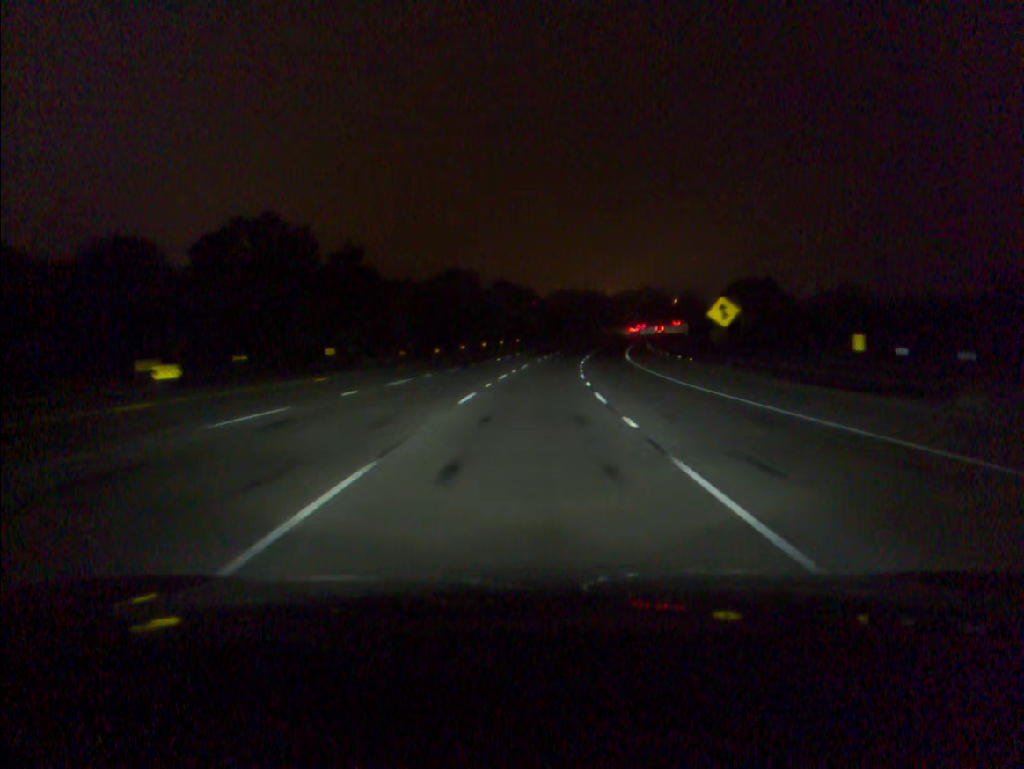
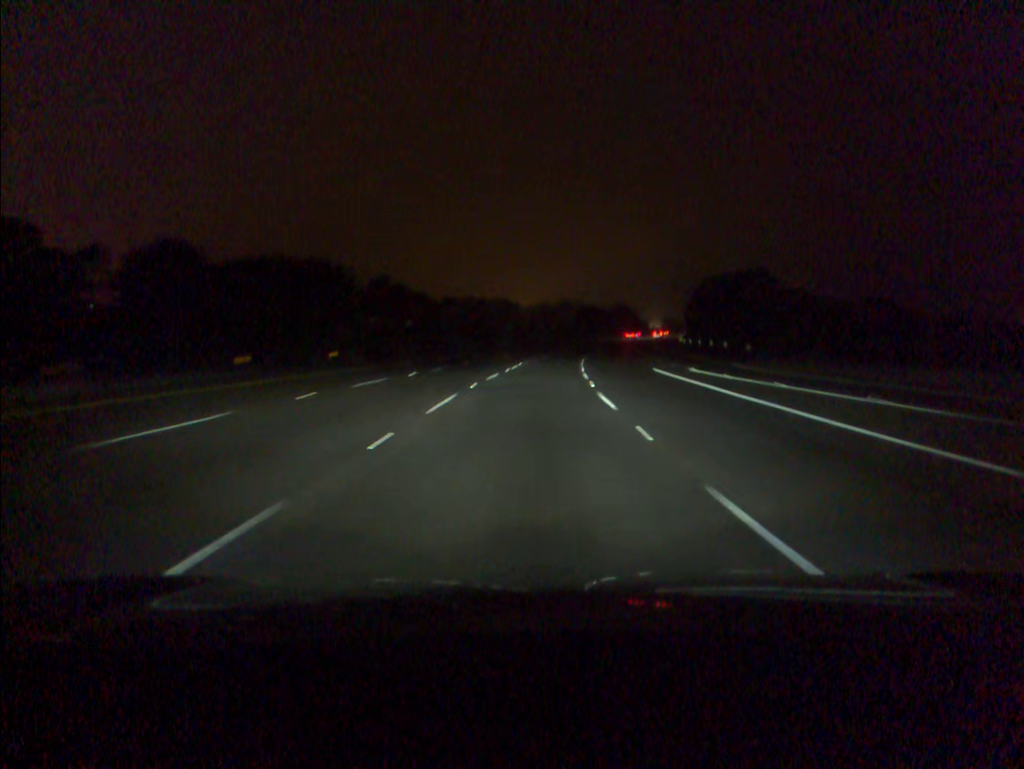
(+4.5, +74.6) m; +7°
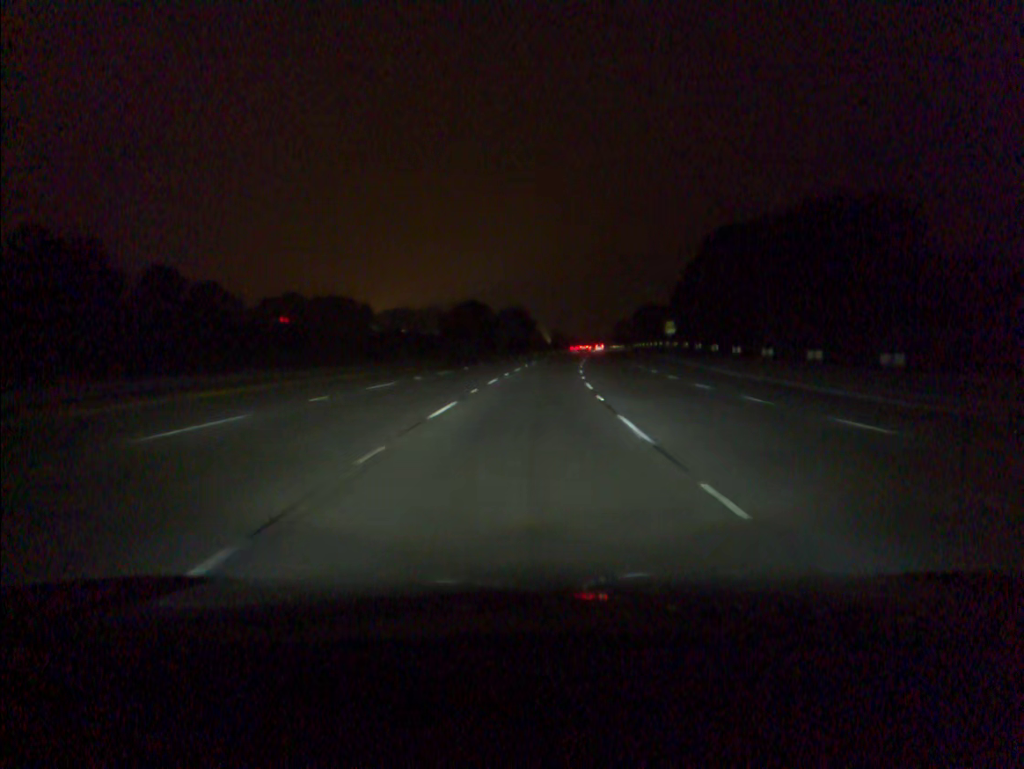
(+7.3, +92.6) m; +9°
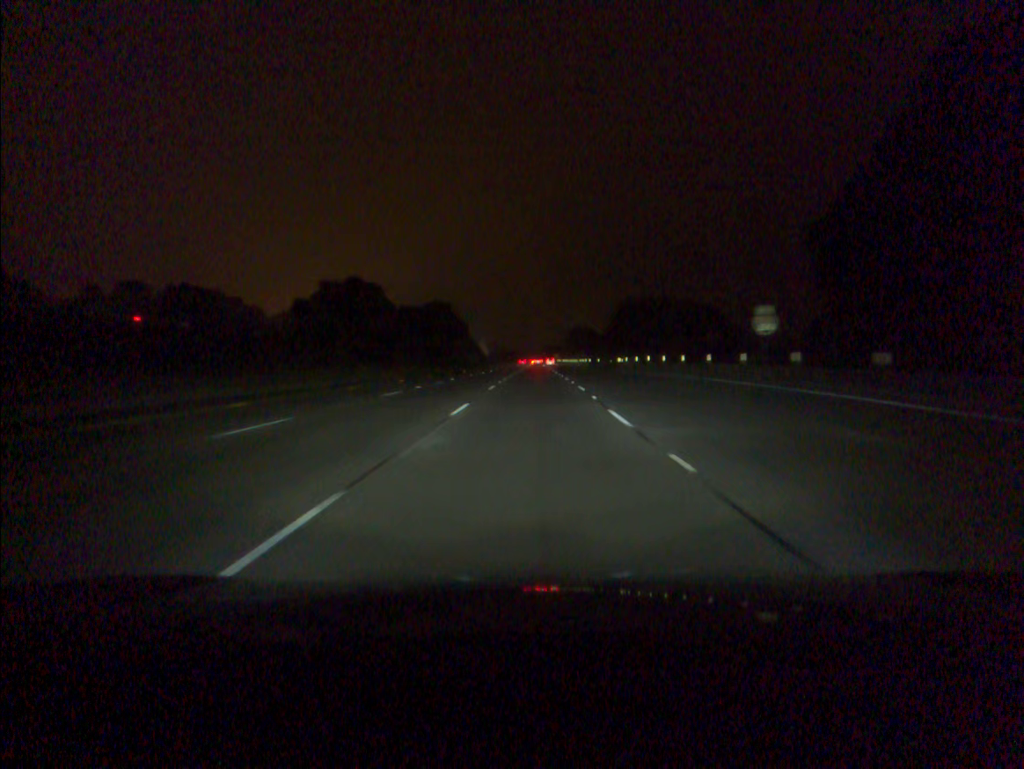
(+2.3, +55.5) m; +5°
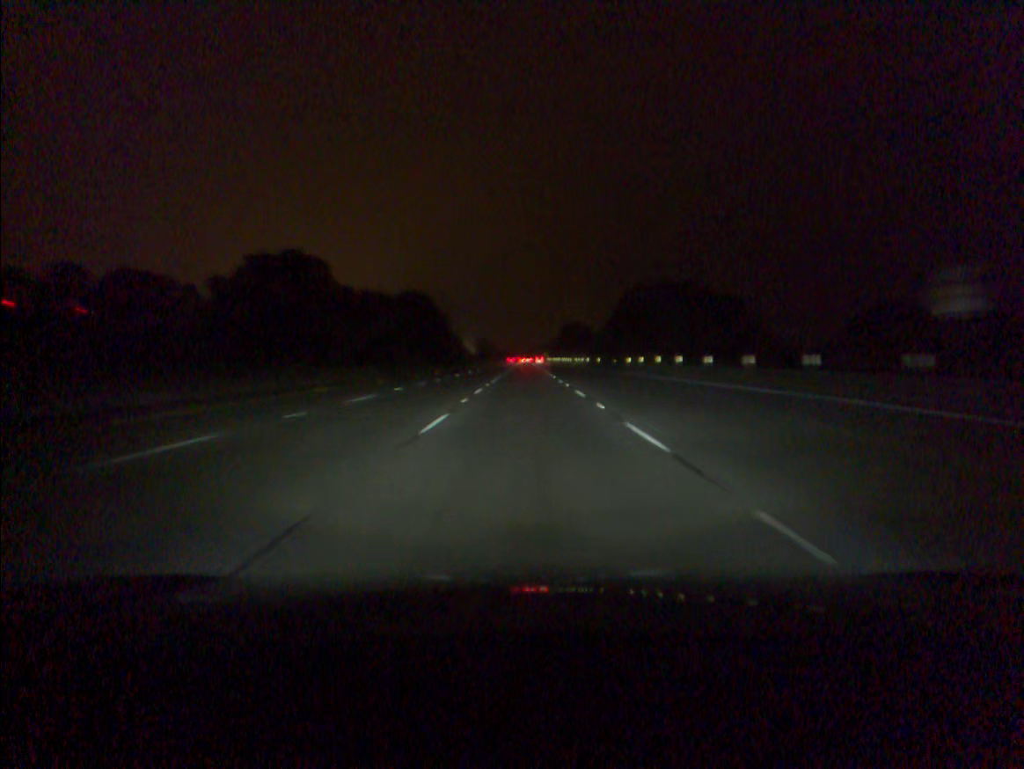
(+0.1, +18.6) m; +1°
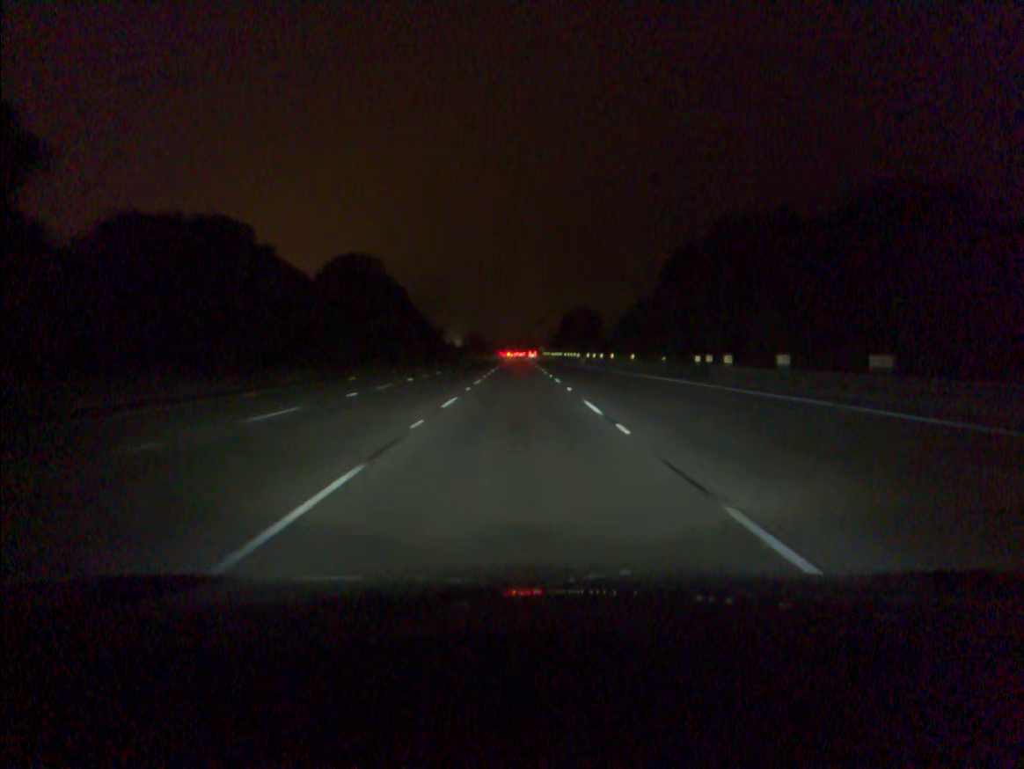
(+0.3, +37.6) m; +1°
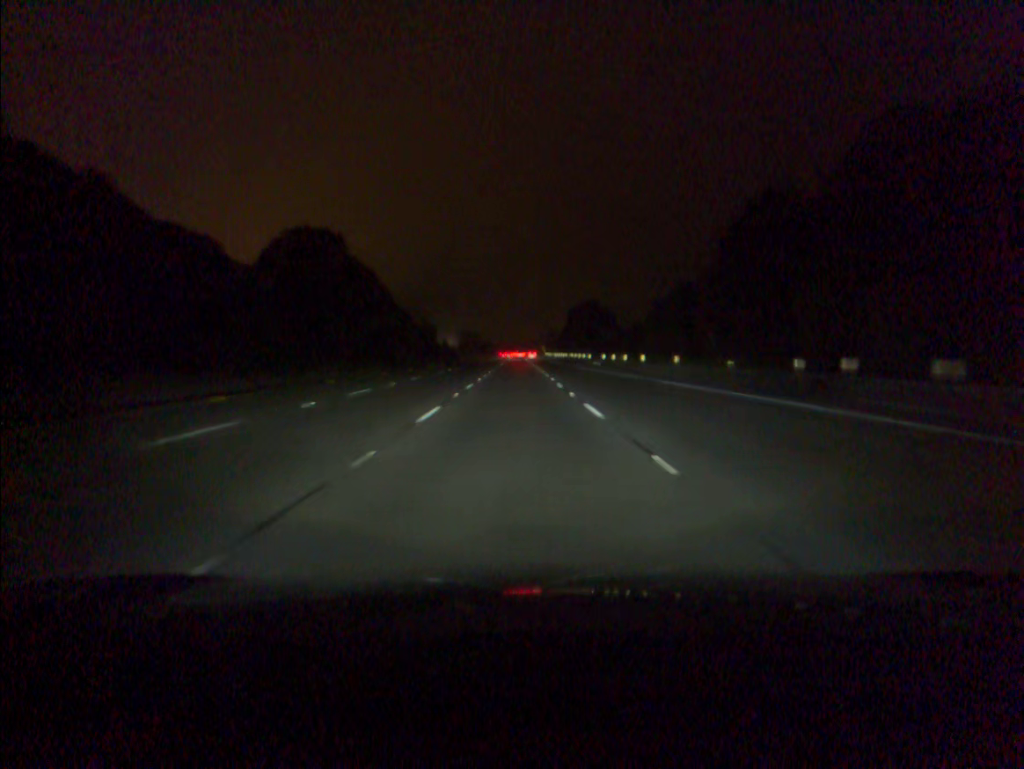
(0.0, +19.0) m; 0°
